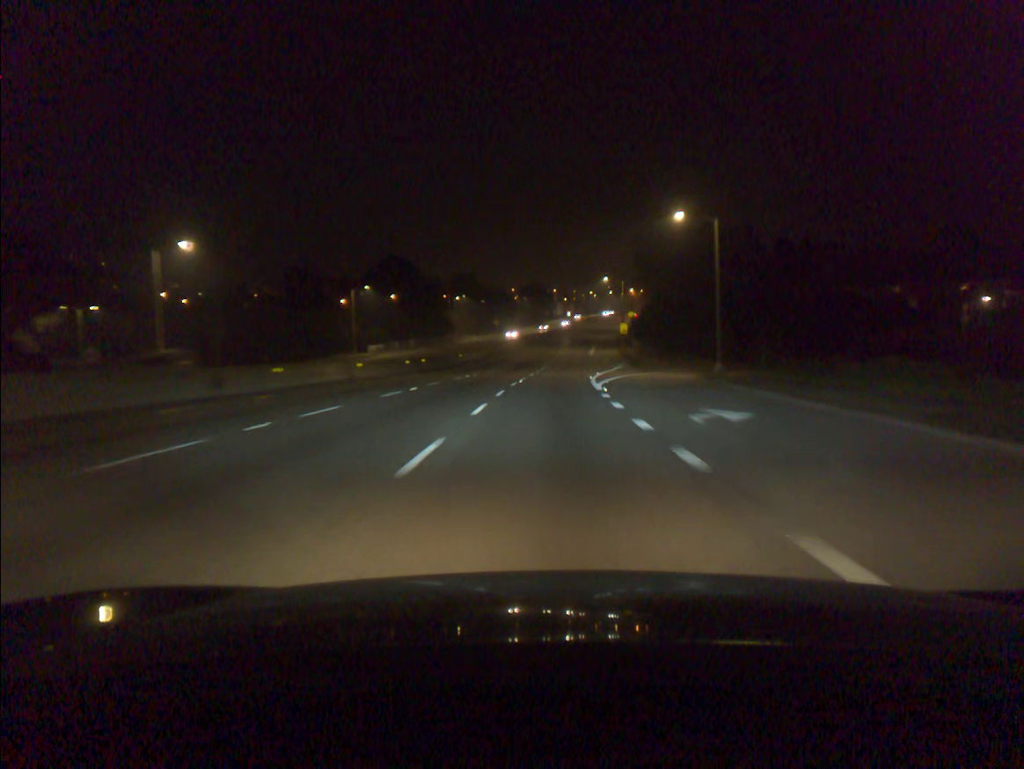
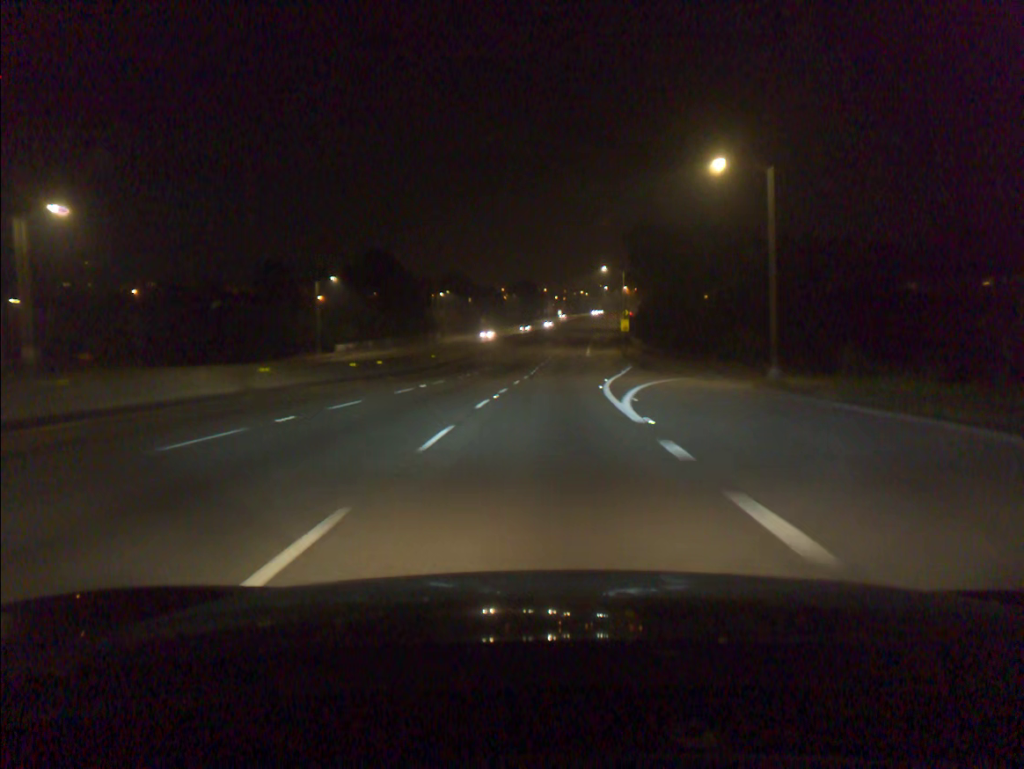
(+0.1, +12.8) m; +1°
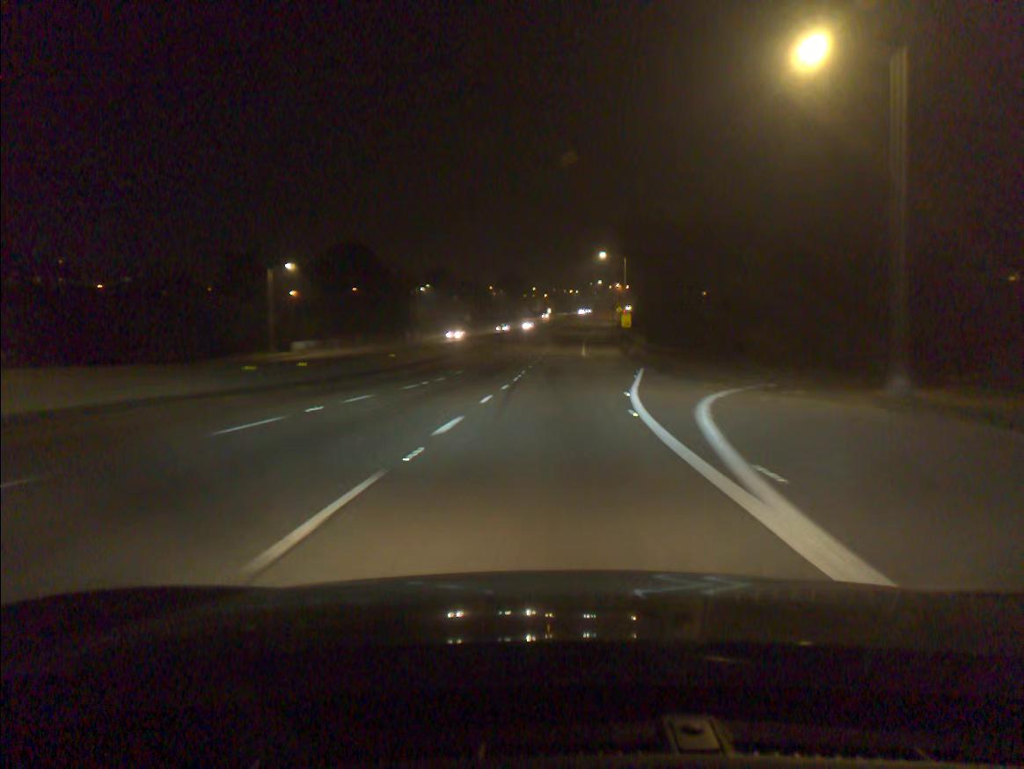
(+0.1, +12.9) m; +1°
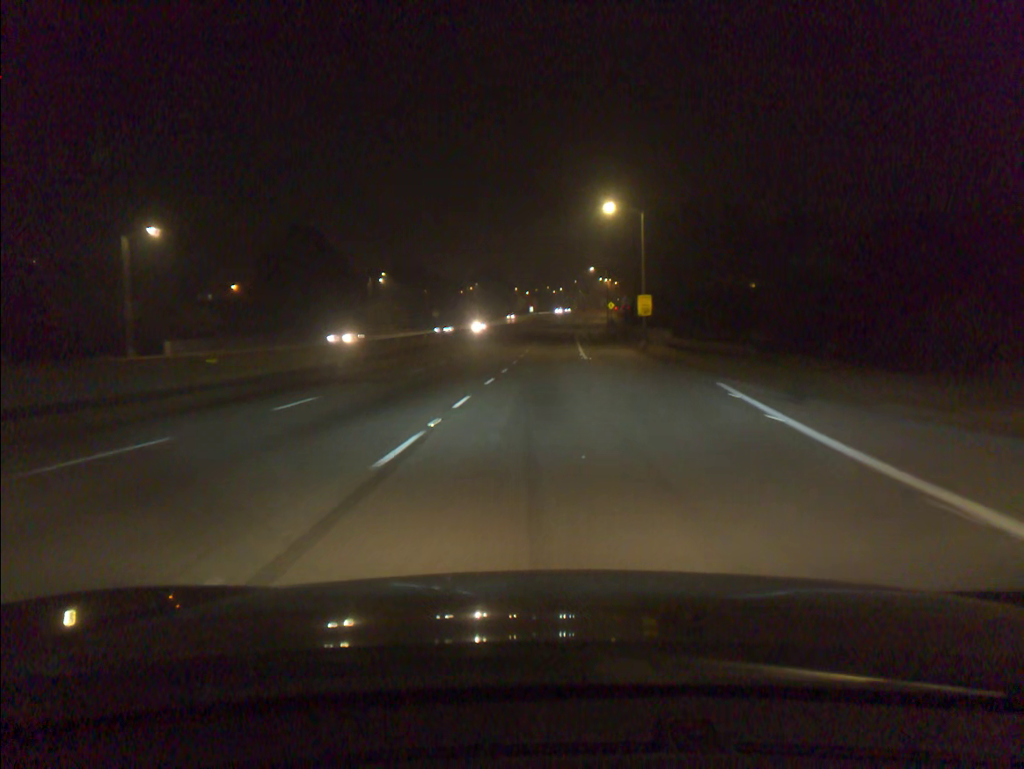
(+0.4, +25.7) m; +1°
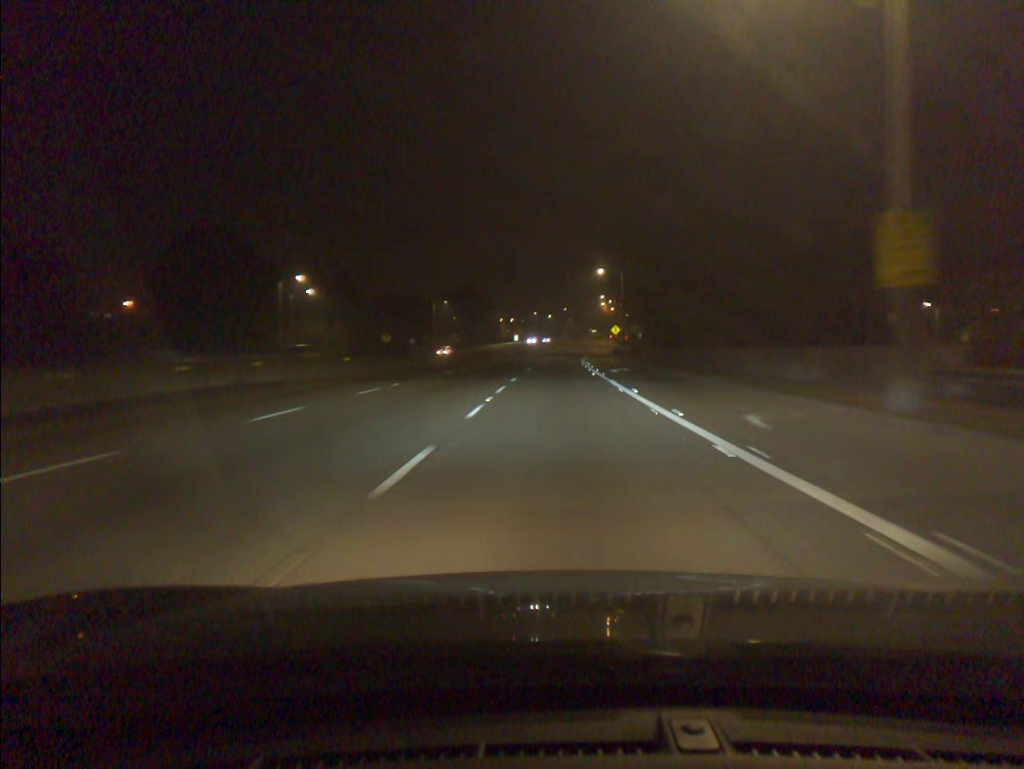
(+0.1, +38.3) m; +1°
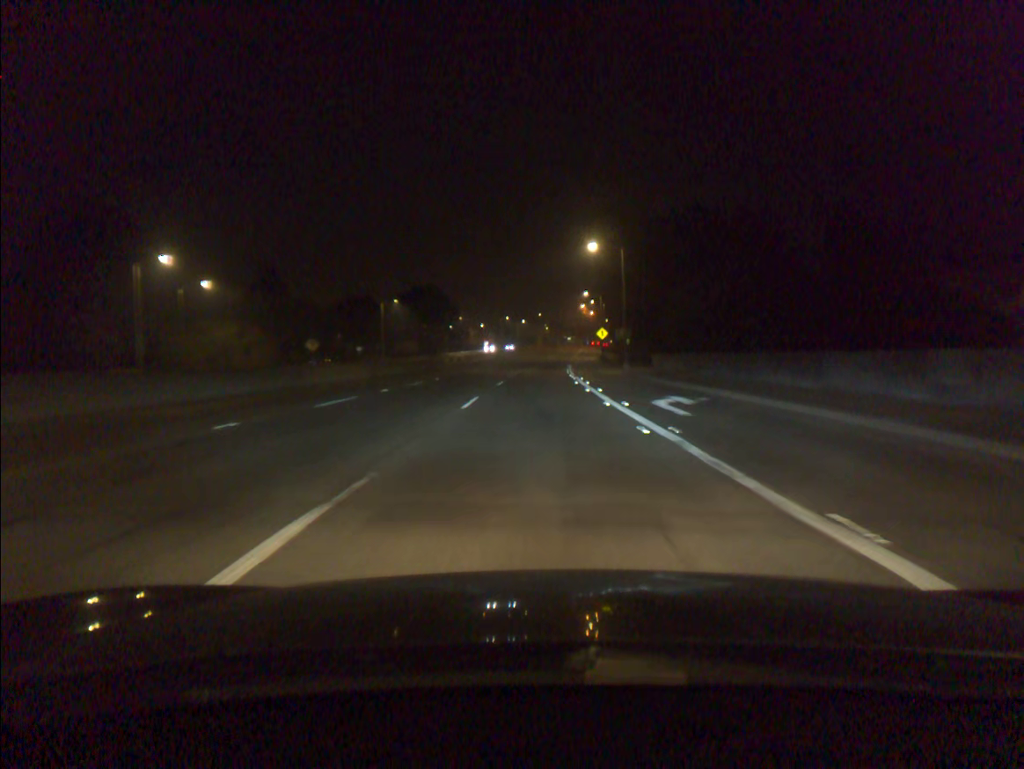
(+0.5, +25.1) m; +2°
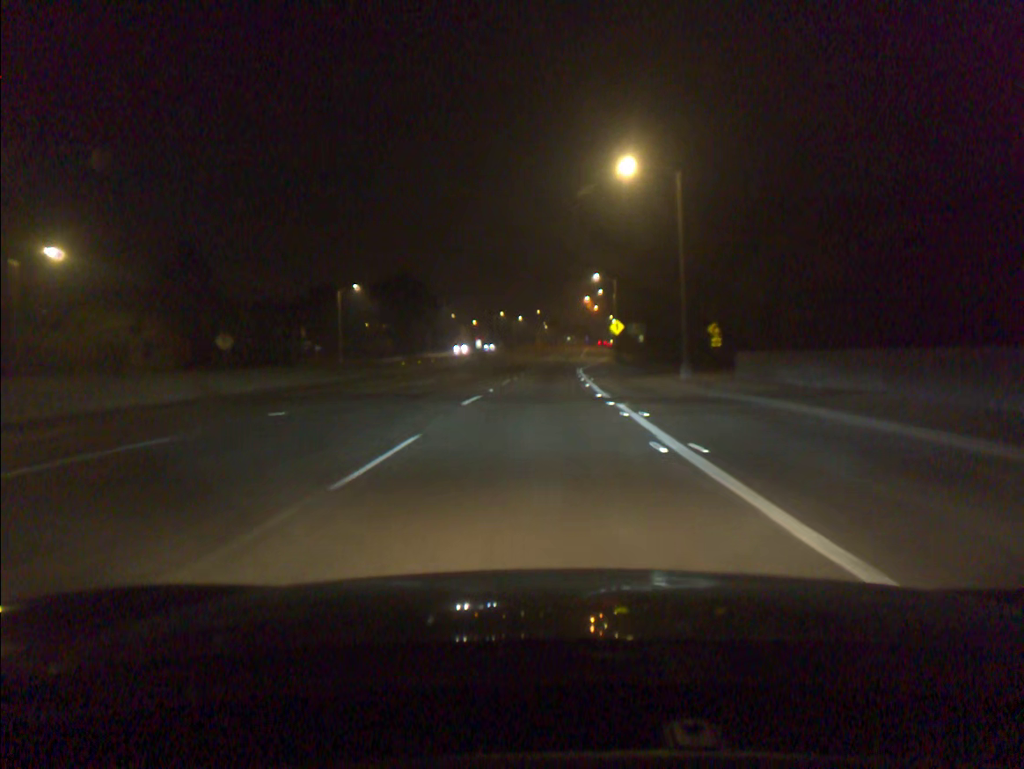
(0.0, +24.8) m; 0°
